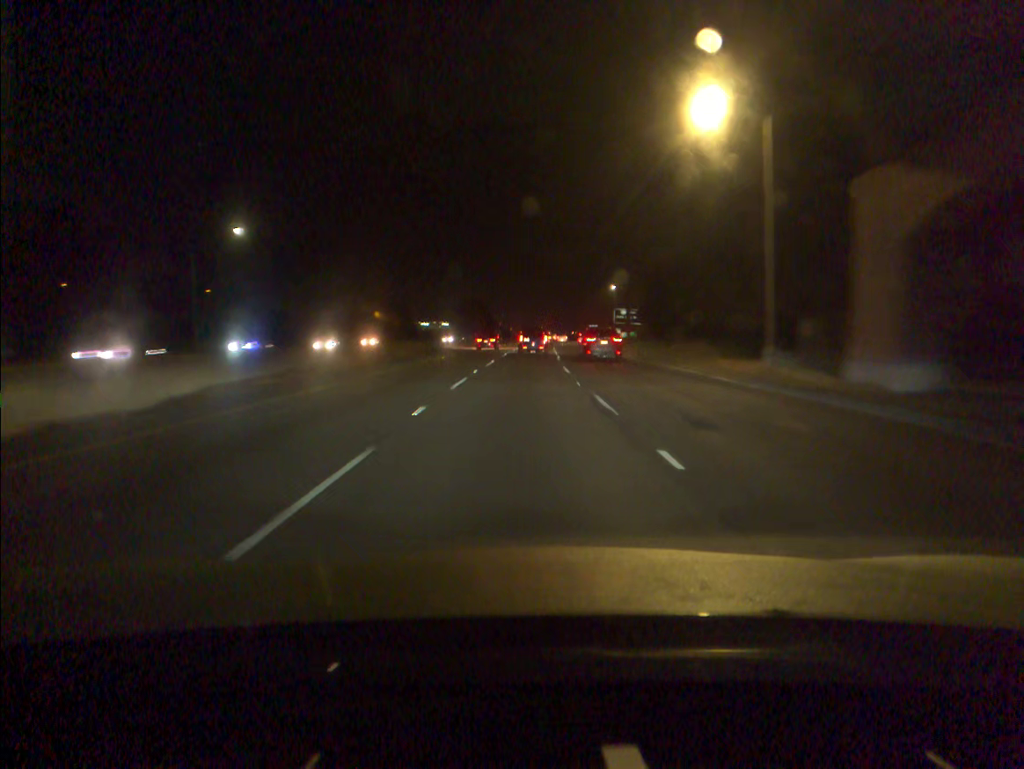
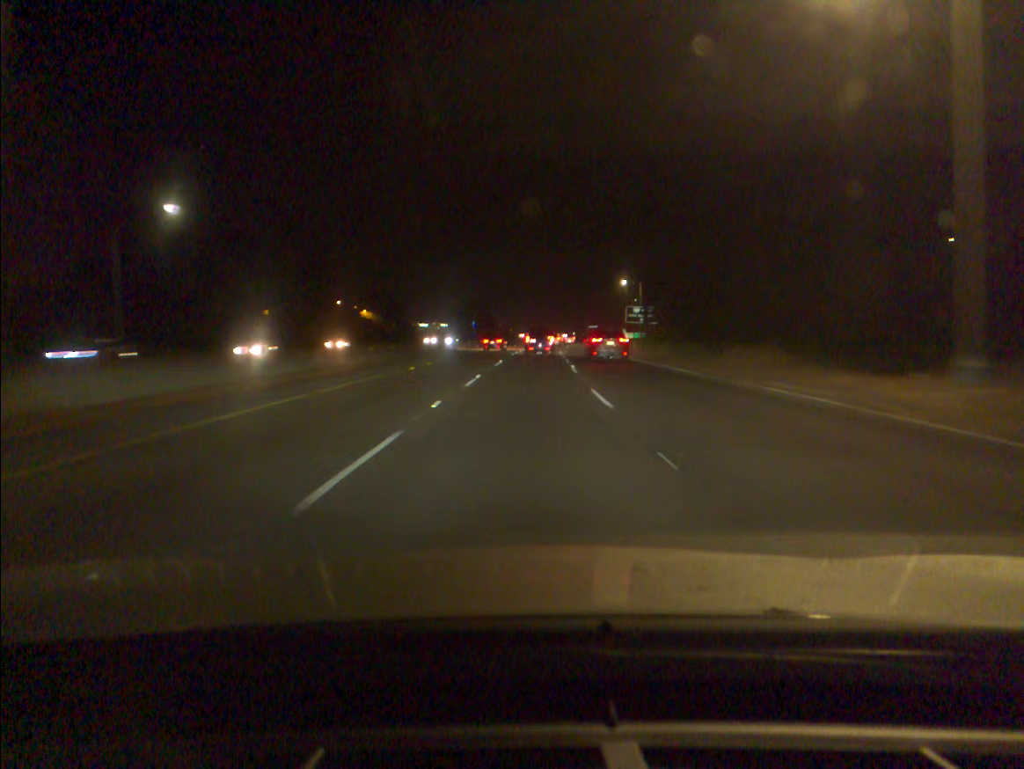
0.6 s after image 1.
(0.0, +13.2) m; 0°
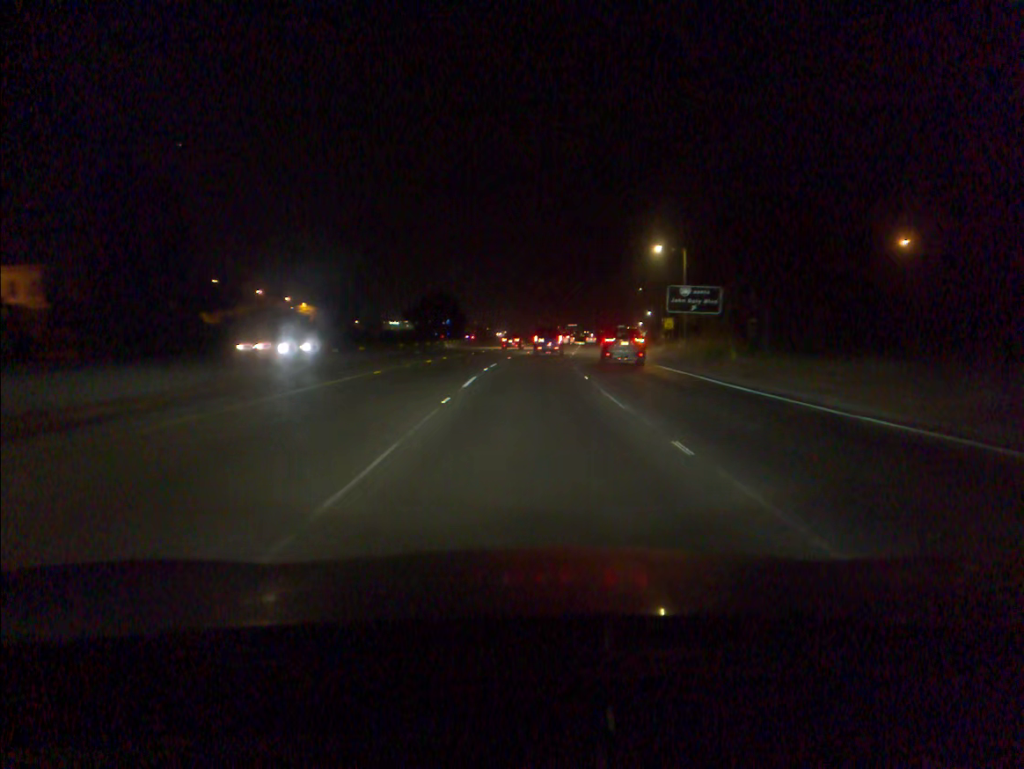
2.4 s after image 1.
(+0.3, +39.6) m; +1°
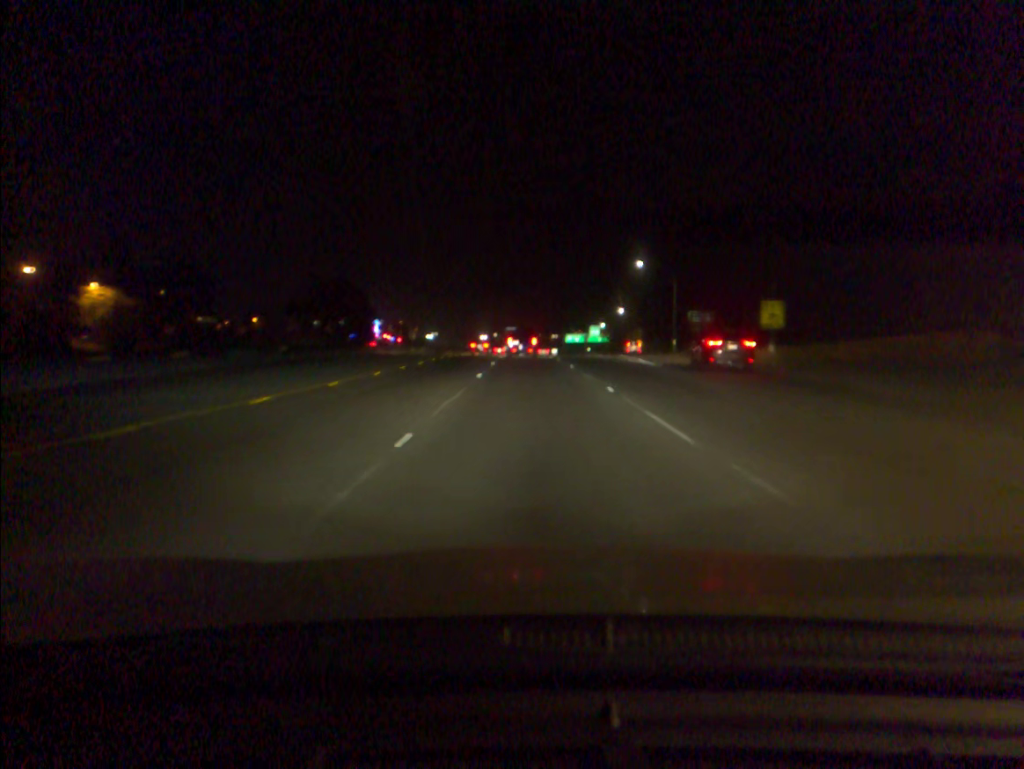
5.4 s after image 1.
(+2.4, +66.4) m; +5°
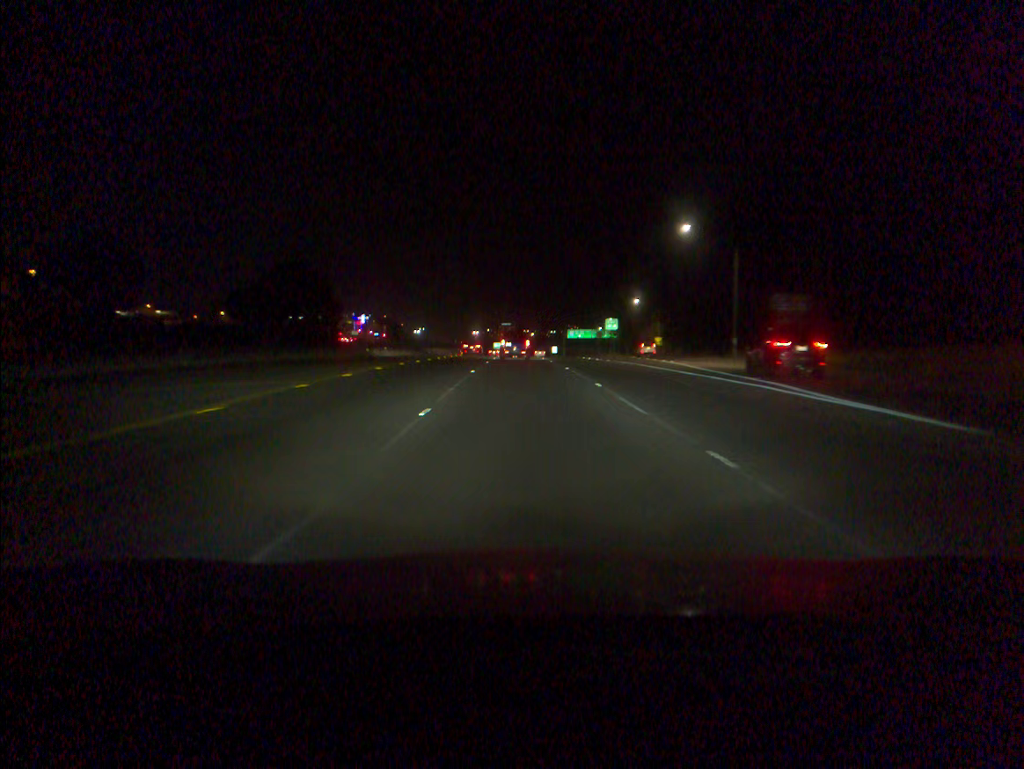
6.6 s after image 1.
(+0.1, +26.8) m; 0°
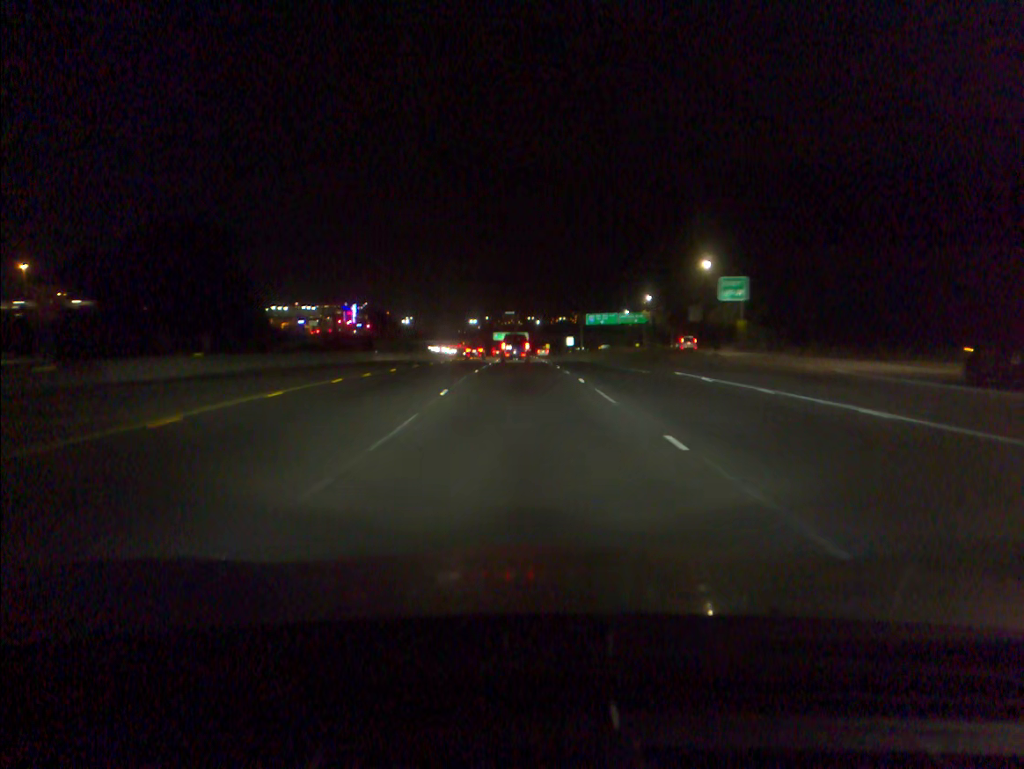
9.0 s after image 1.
(-0.1, +54.2) m; 0°
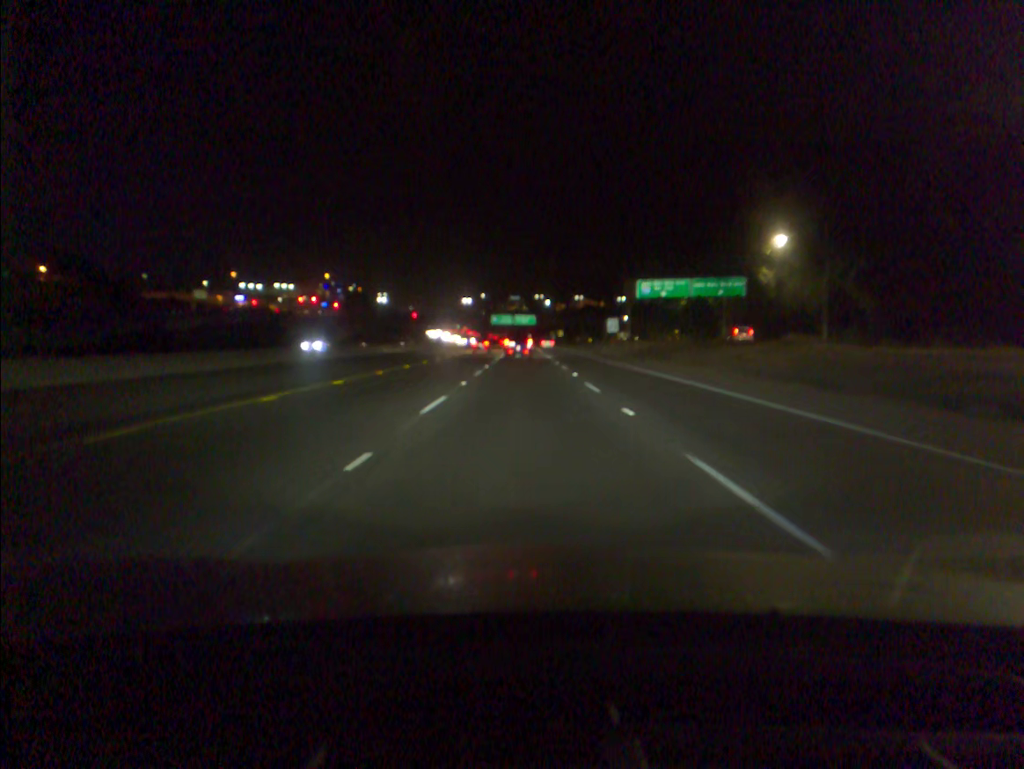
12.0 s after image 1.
(-0.2, +69.2) m; 0°
